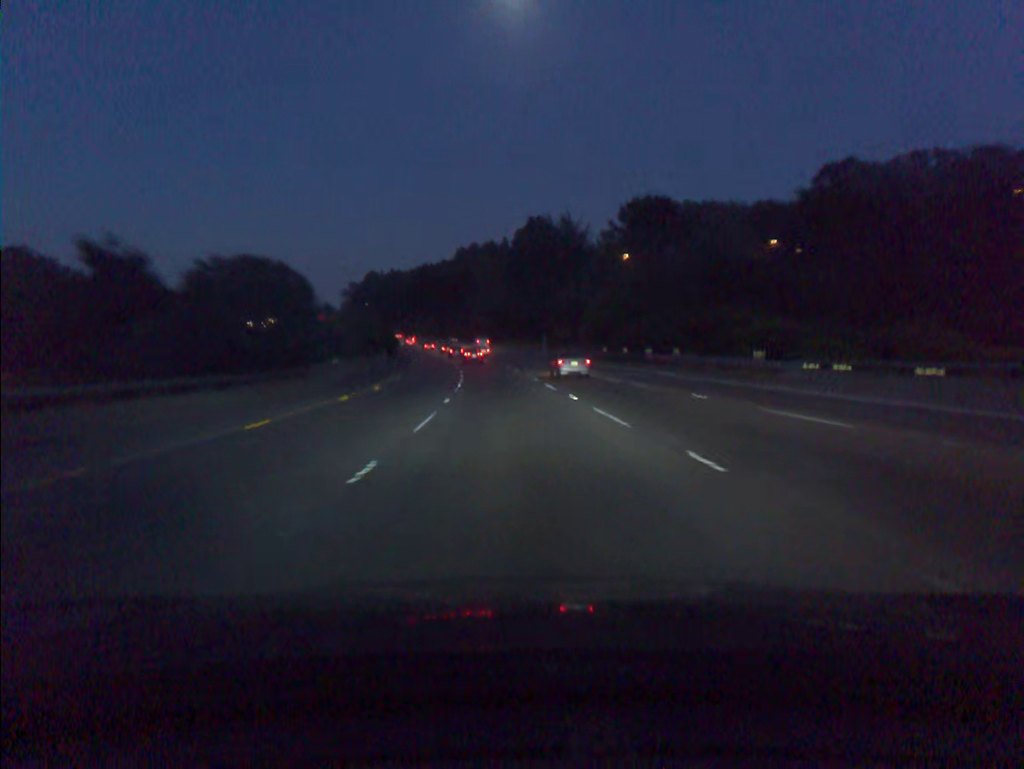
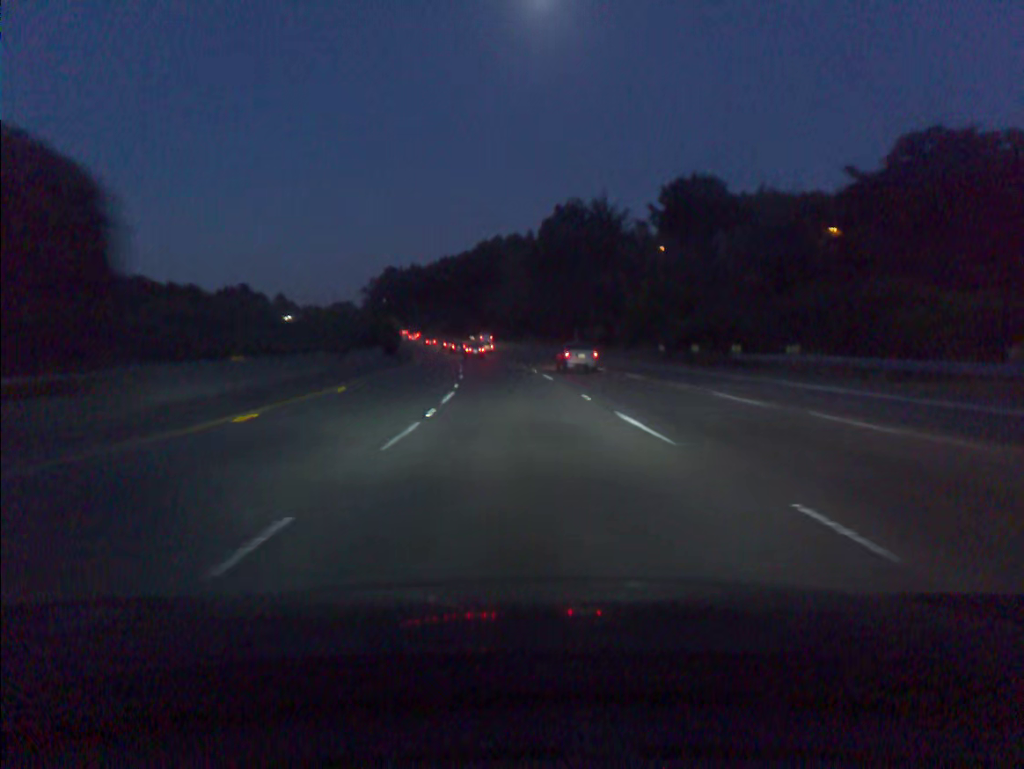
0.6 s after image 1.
(-0.3, +18.3) m; -2°
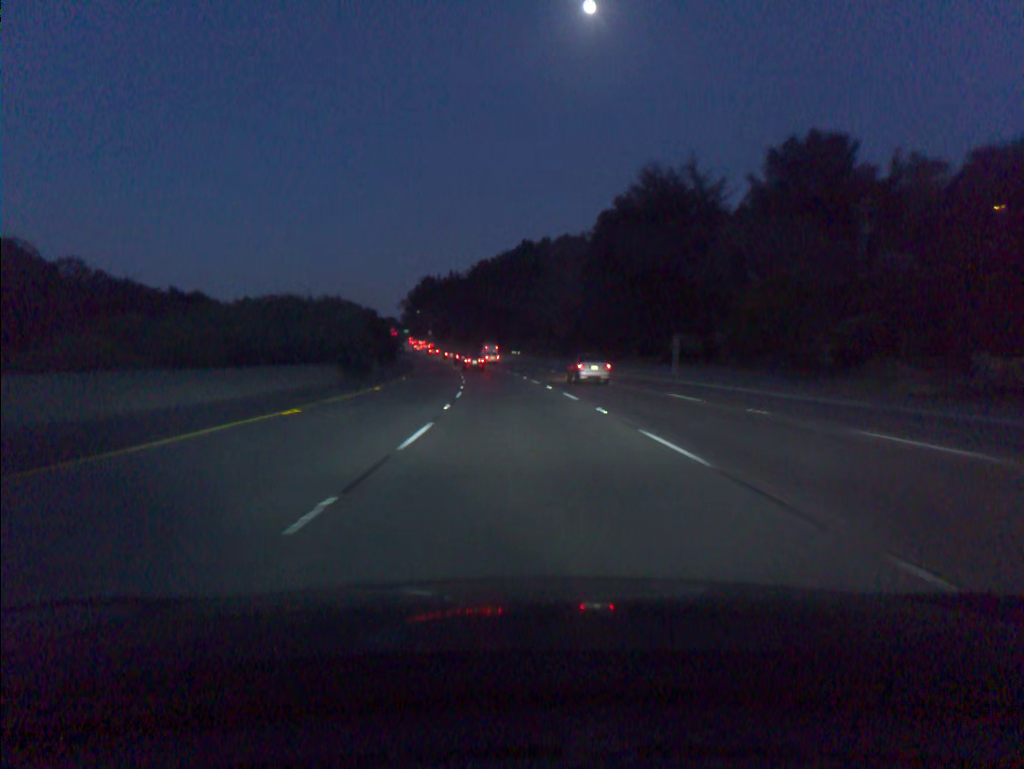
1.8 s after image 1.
(-1.1, +36.2) m; -3°
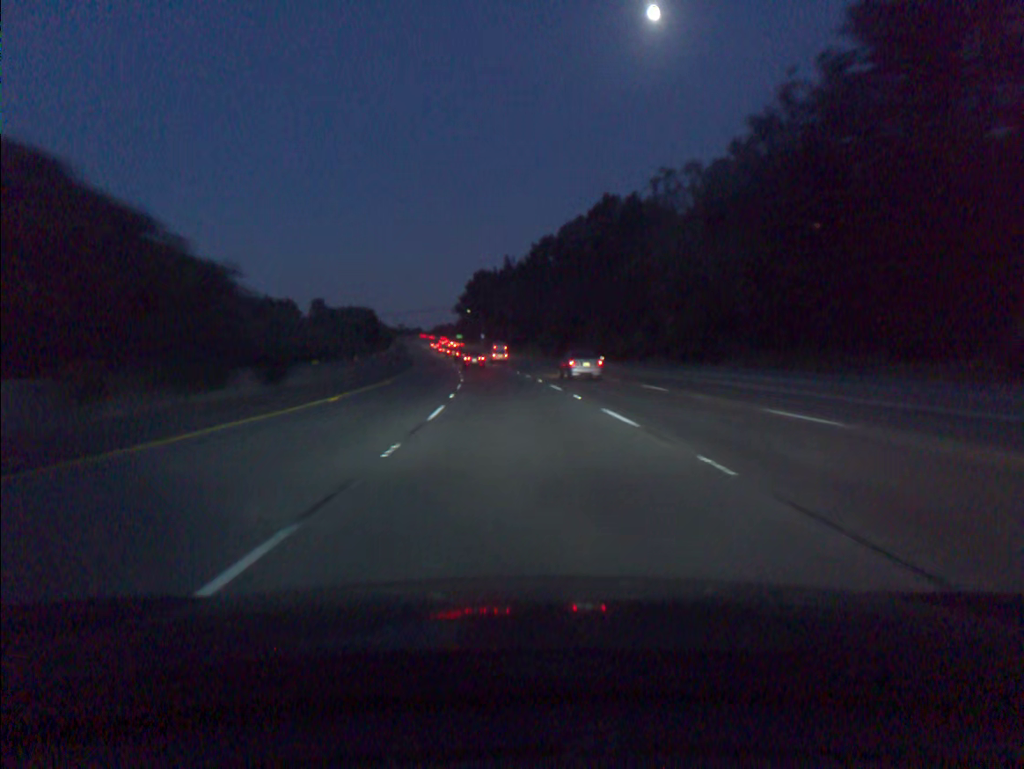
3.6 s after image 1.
(-2.1, +53.5) m; -5°
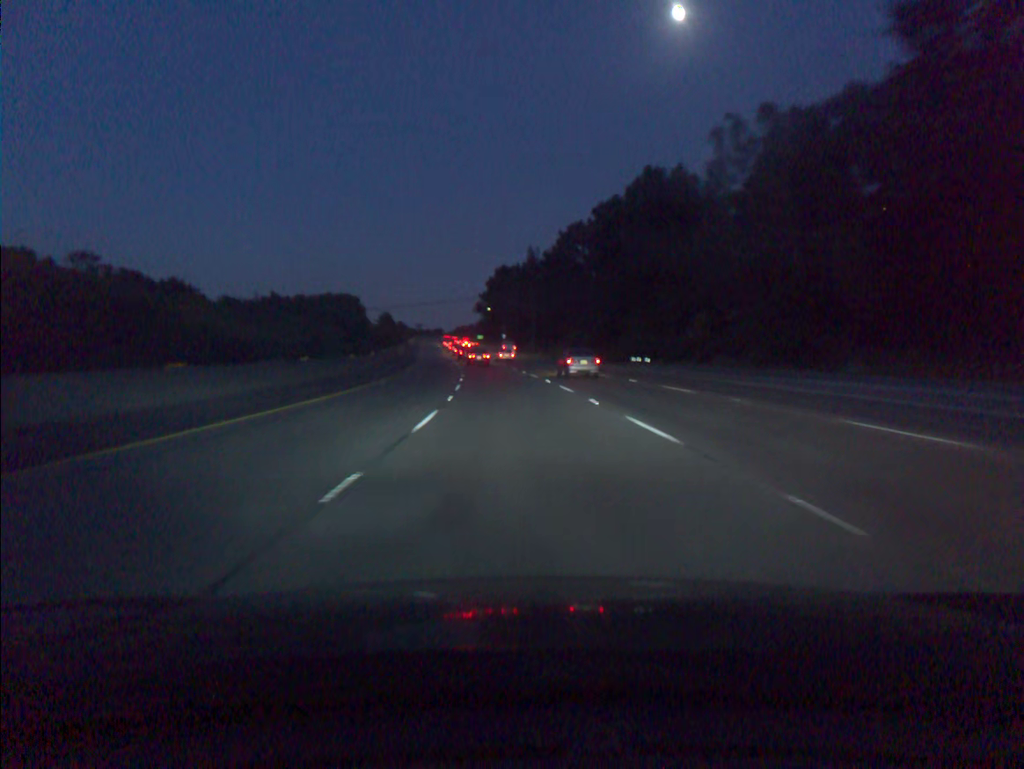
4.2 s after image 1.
(-0.3, +17.7) m; -2°
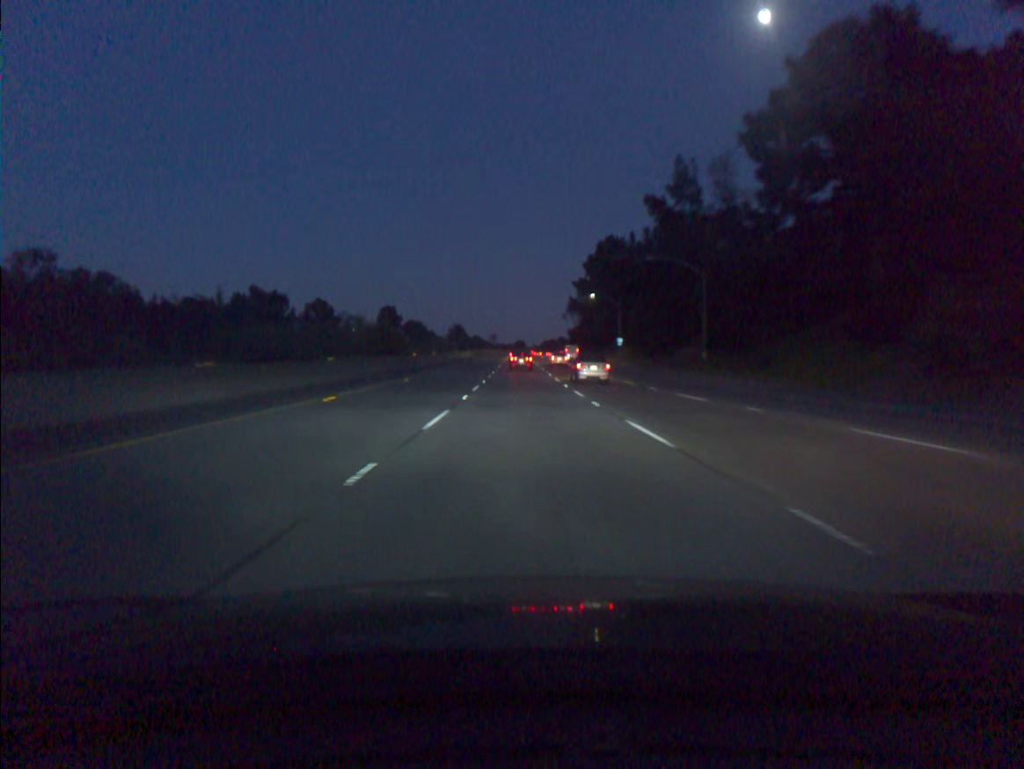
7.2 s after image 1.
(-5.7, +86.9) m; -7°
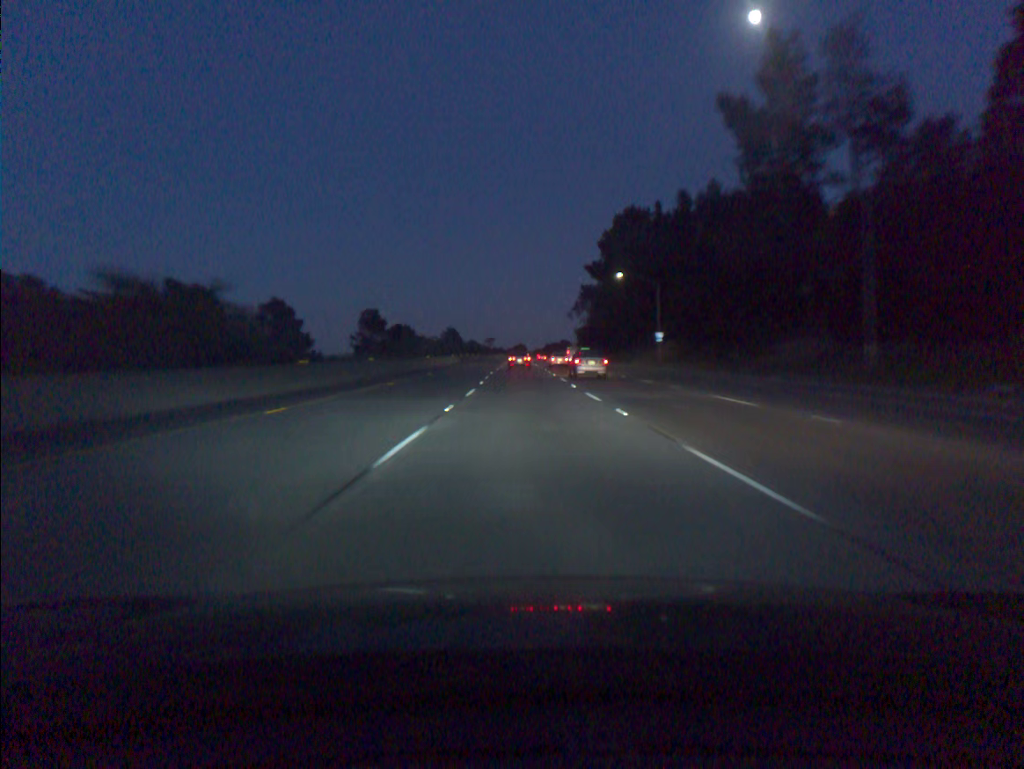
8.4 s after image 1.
(-0.1, +34.1) m; 0°
